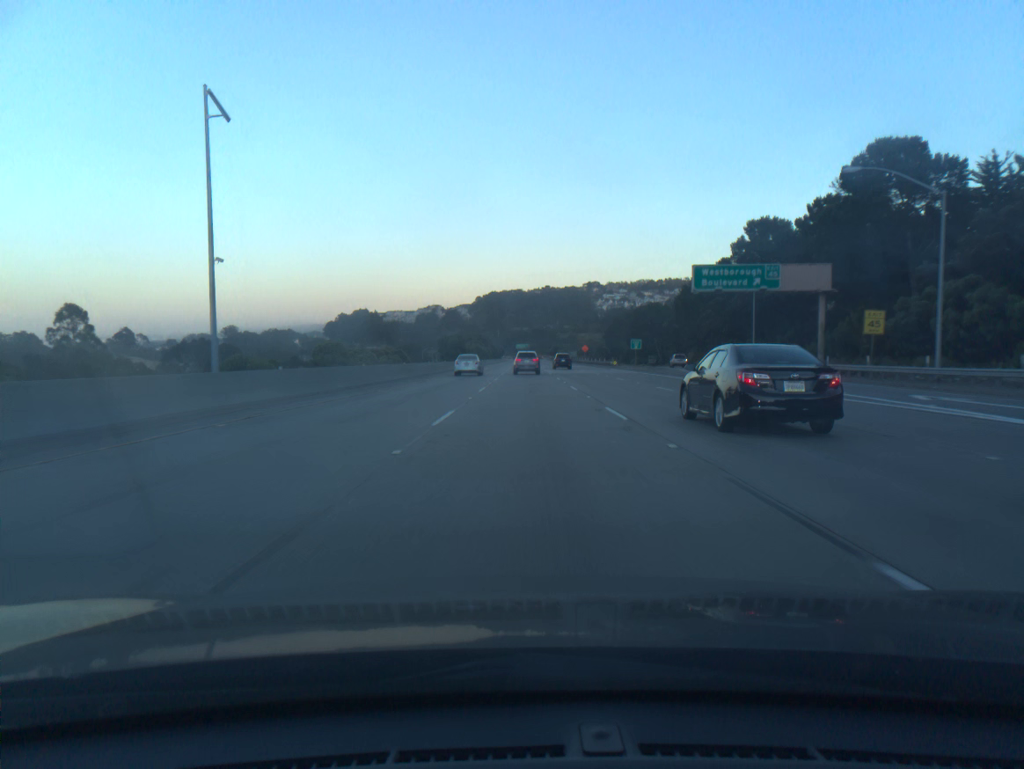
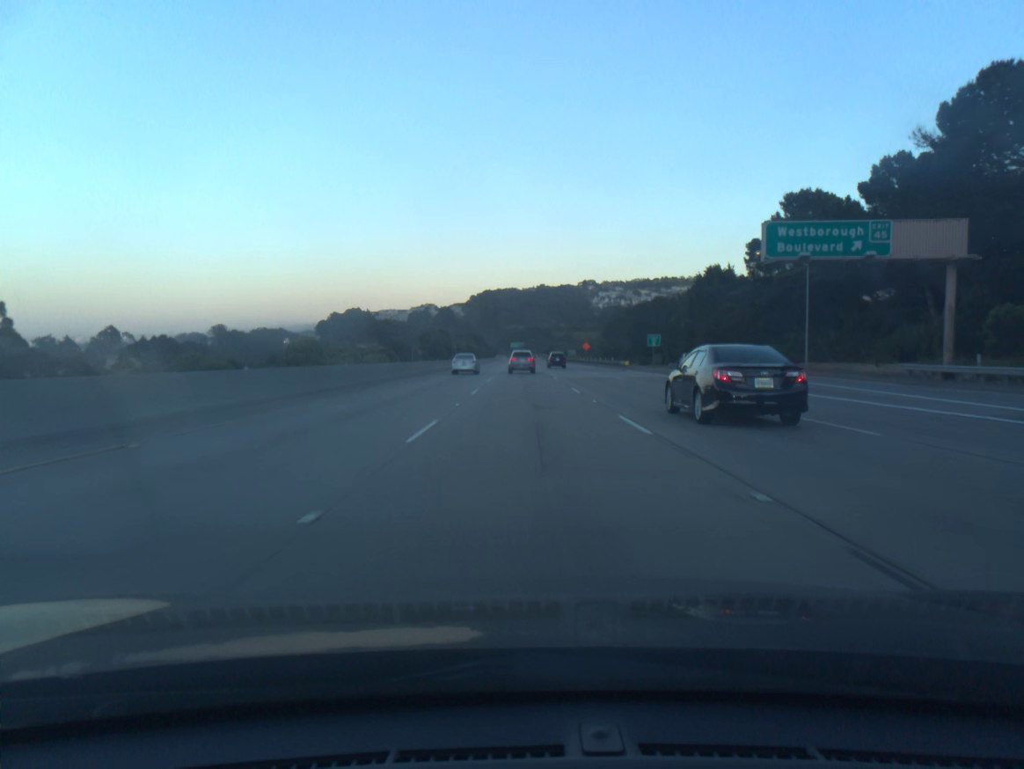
(+0.1, +17.7) m; 0°
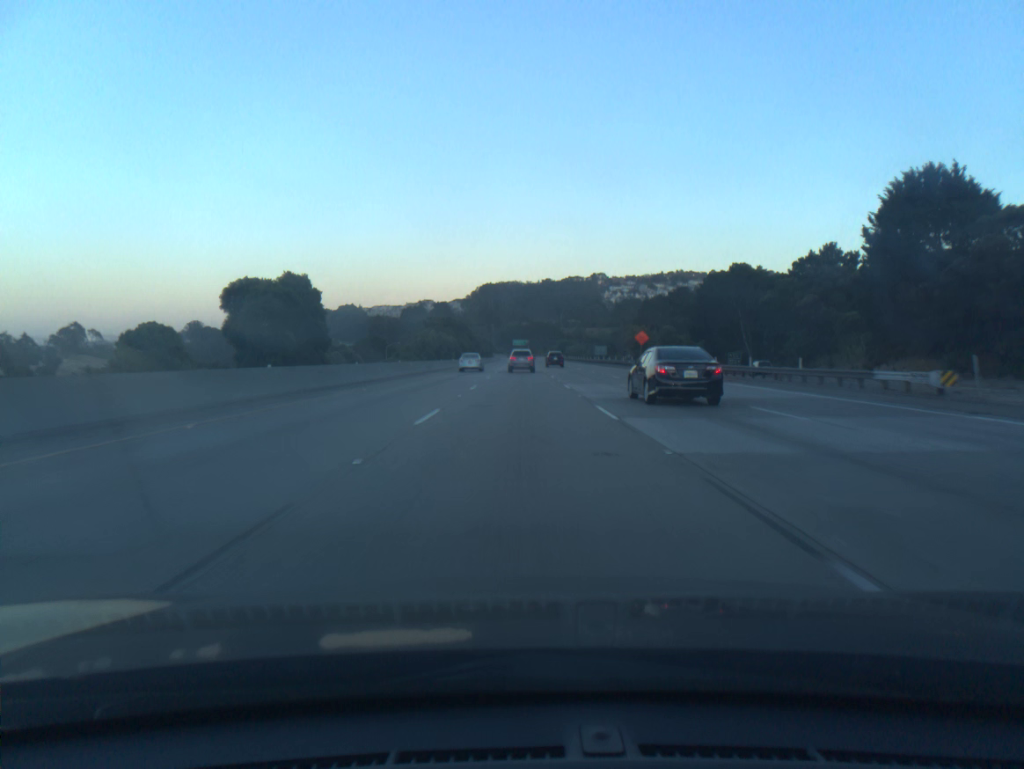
(+0.2, +70.6) m; 0°
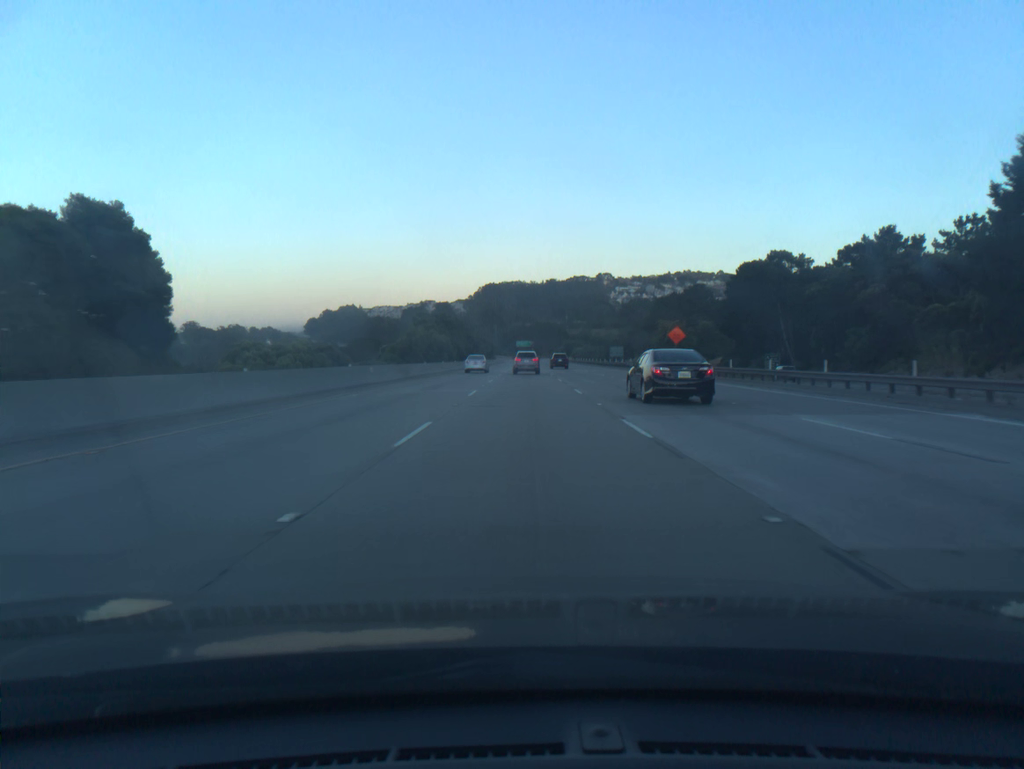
(-0.1, +17.6) m; 0°
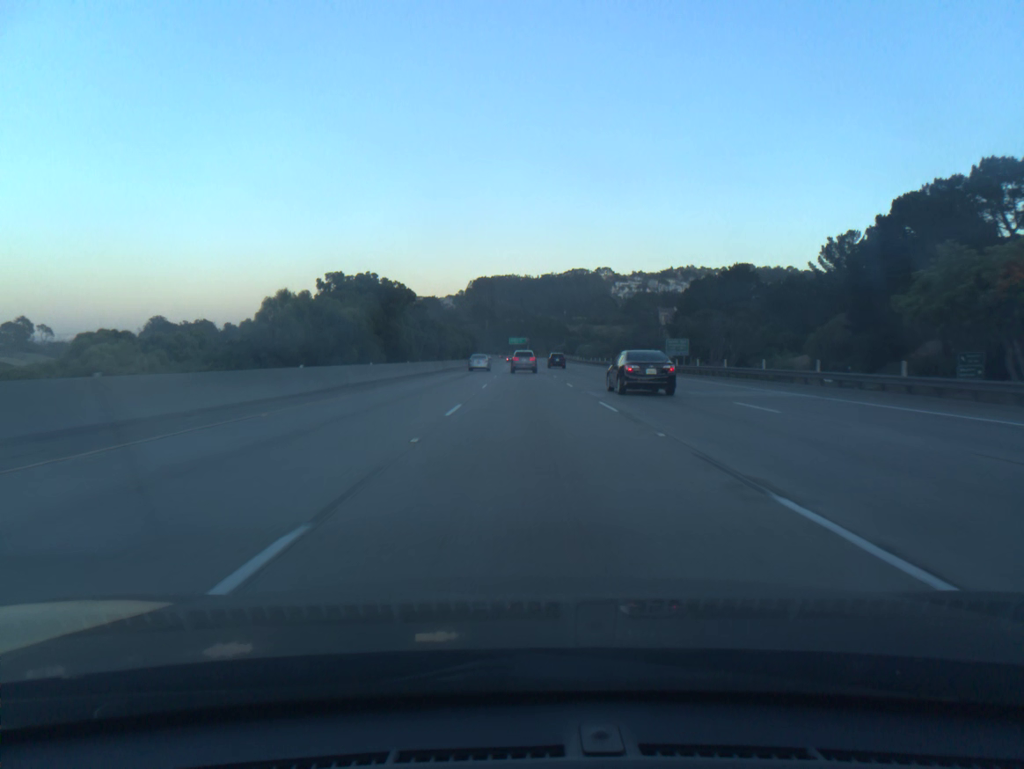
(+0.1, +52.7) m; +1°
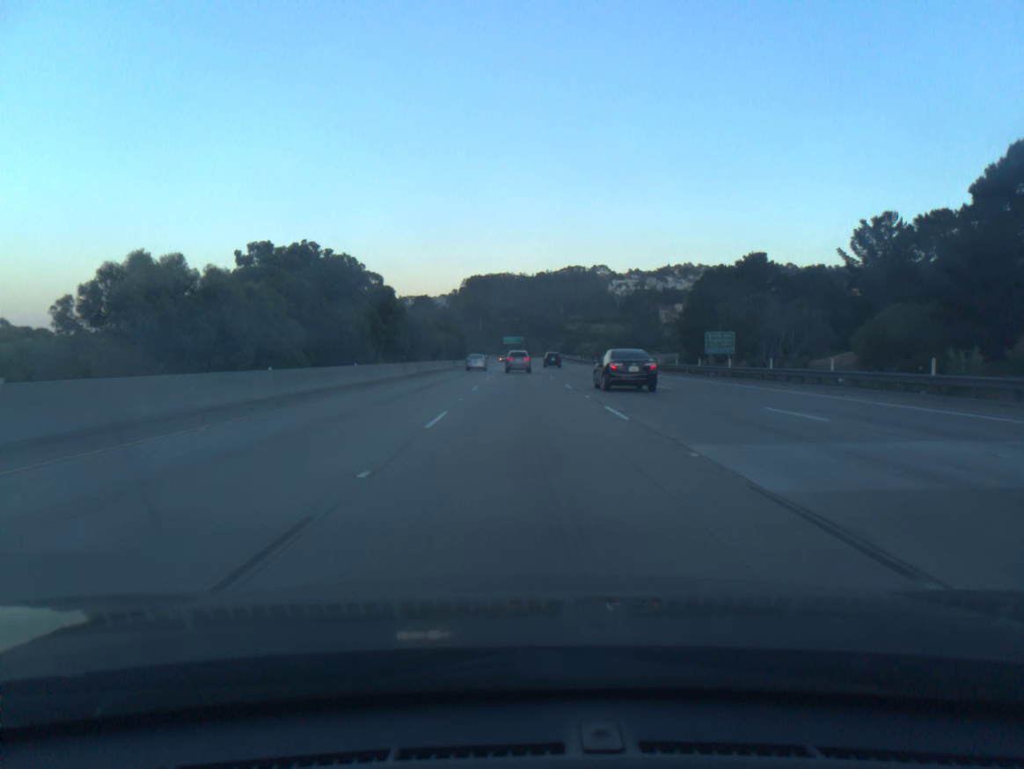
(+0.1, +17.5) m; 0°
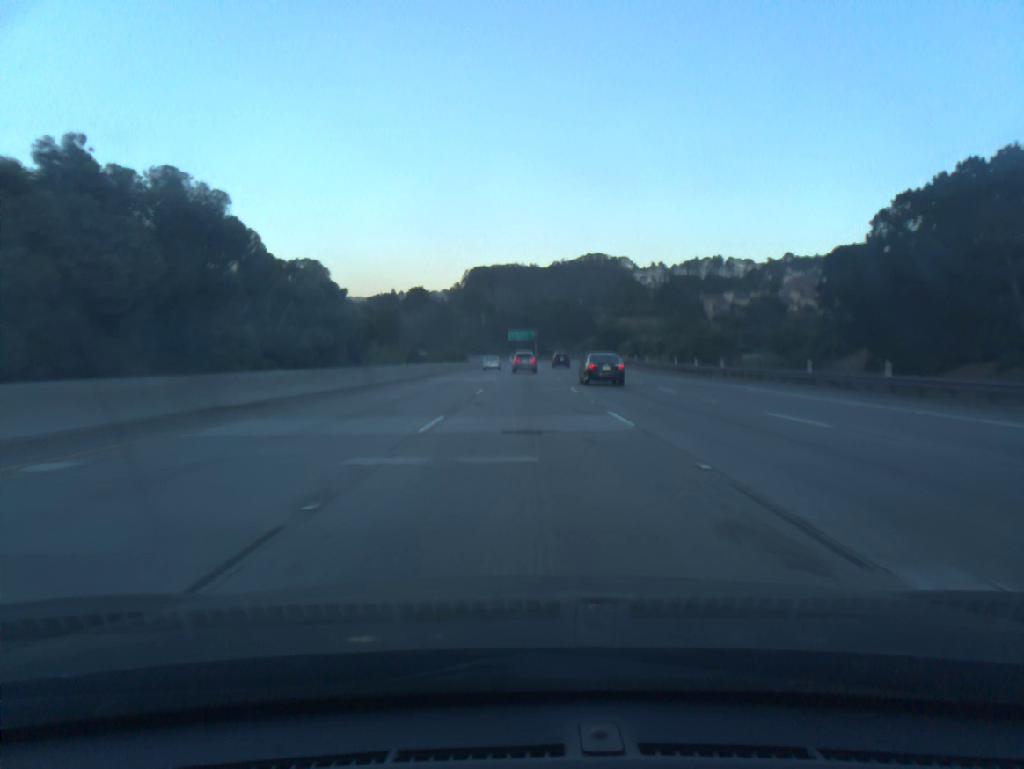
(-0.3, +88.1) m; -1°
